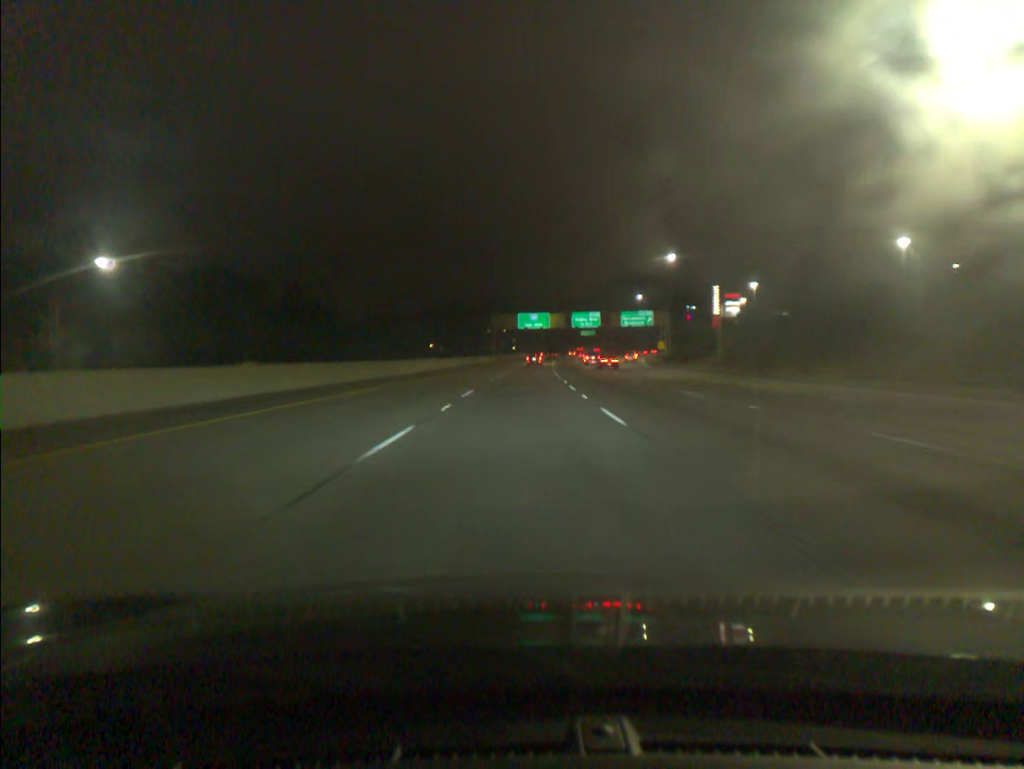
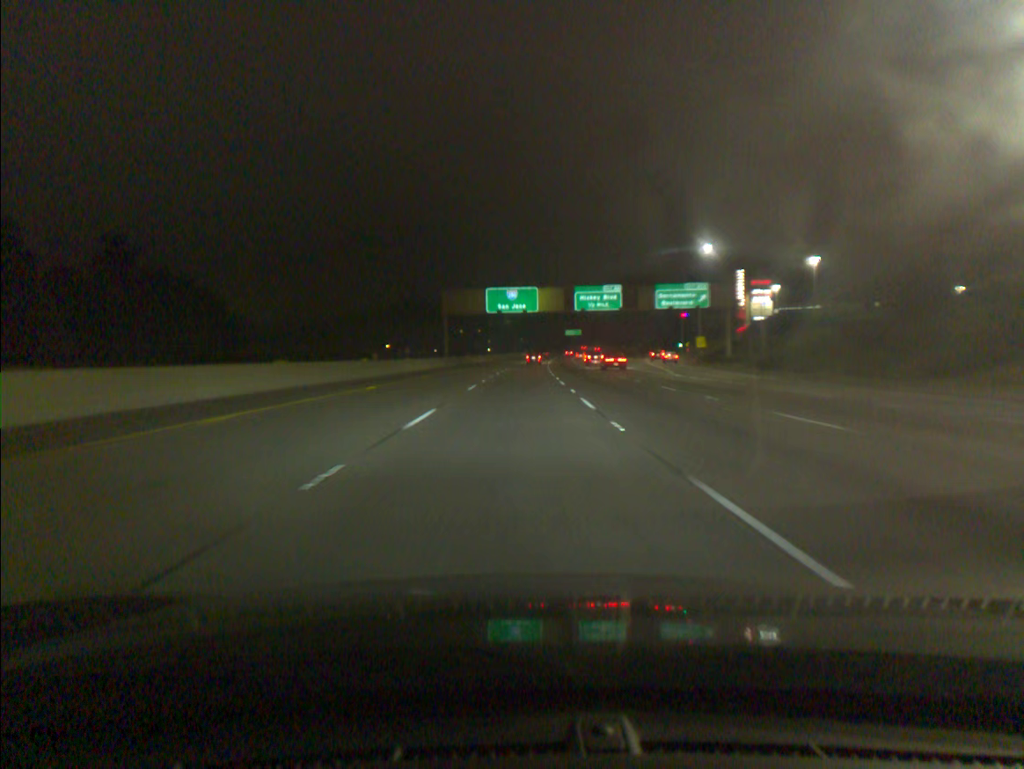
(+0.9, +54.4) m; +2°
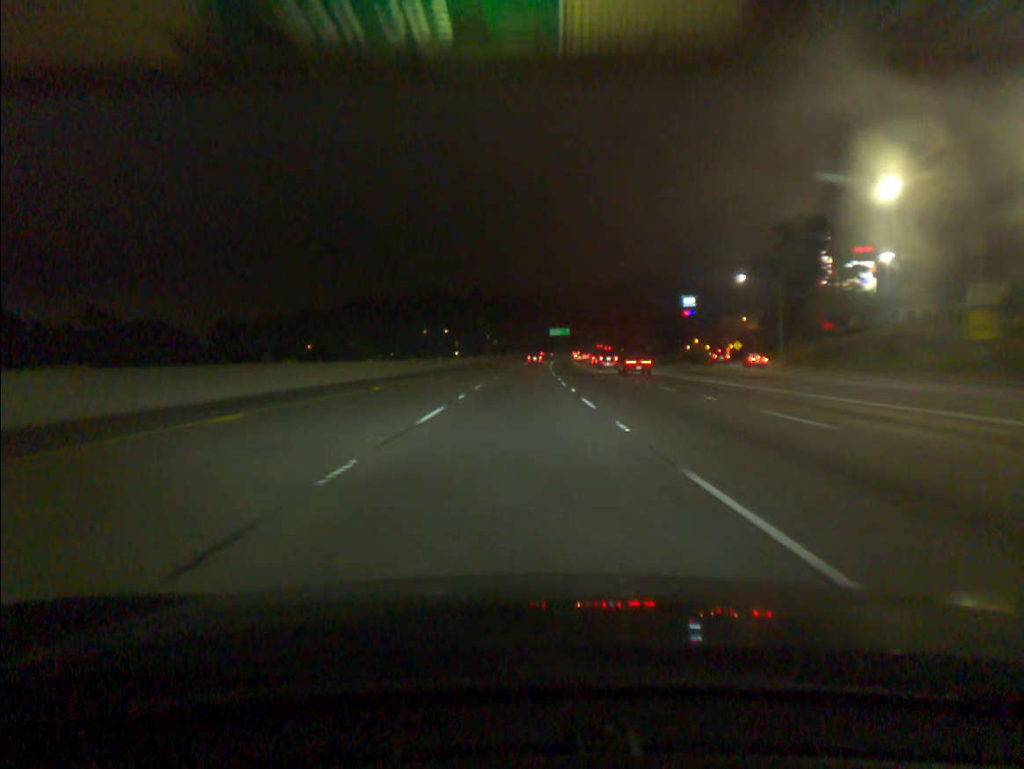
(+1.0, +72.4) m; +2°
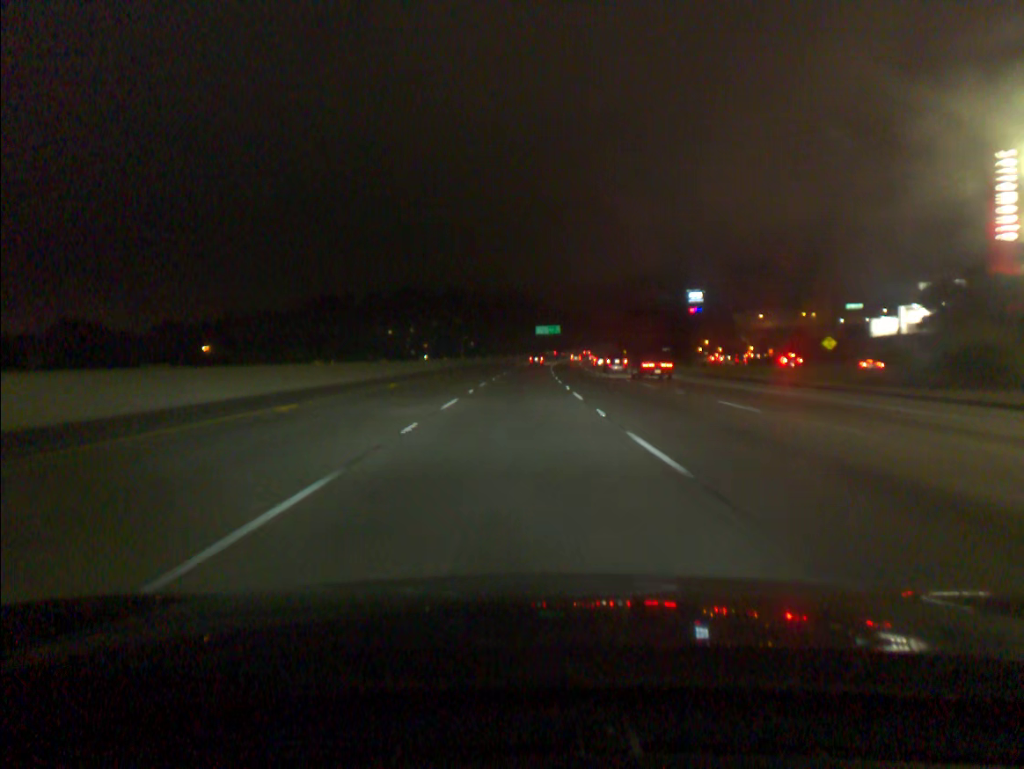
(+0.7, +54.5) m; +1°
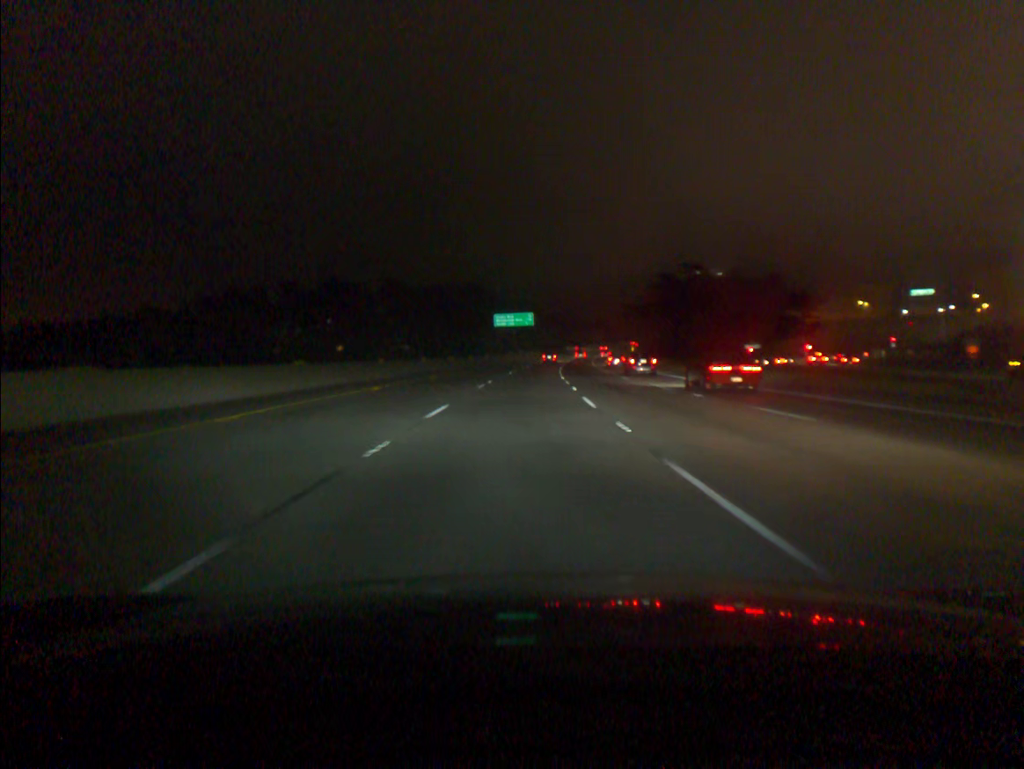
(+2.1, +91.1) m; +3°
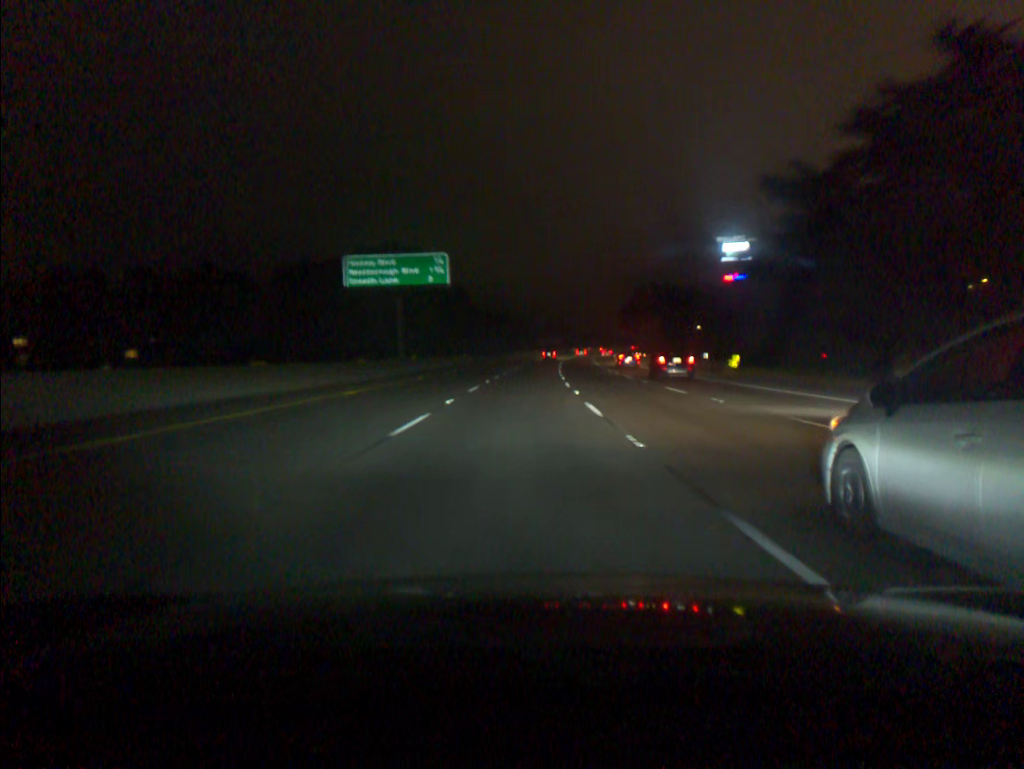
(+3.3, +91.0) m; +4°
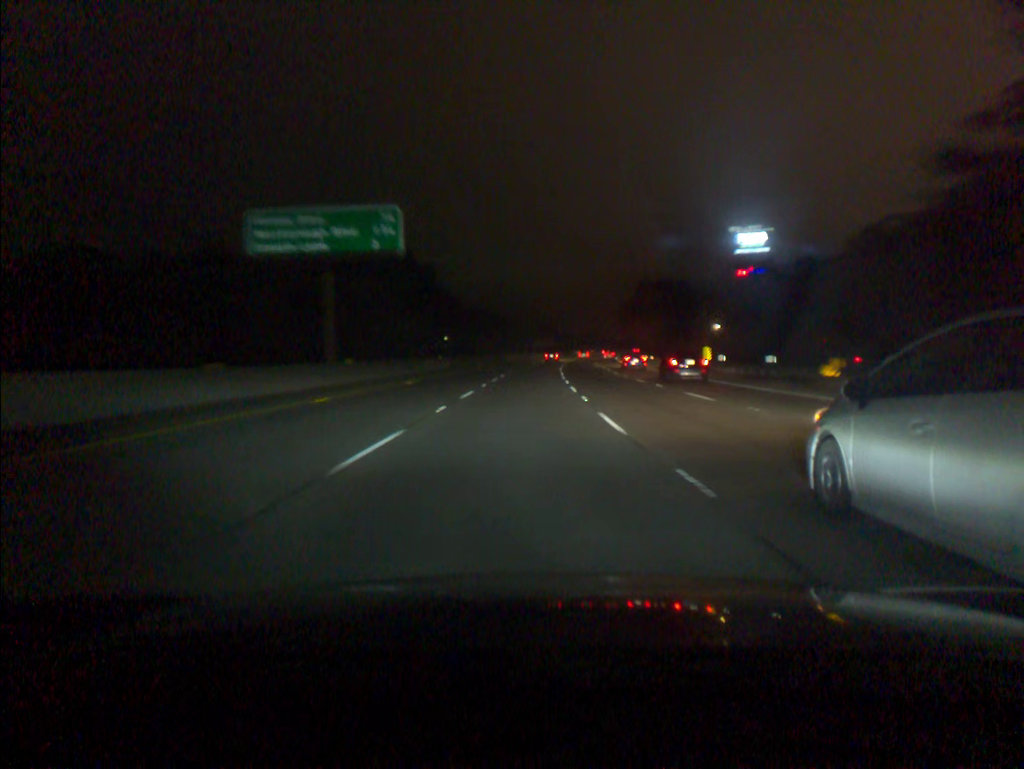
(+0.1, +18.2) m; +1°
